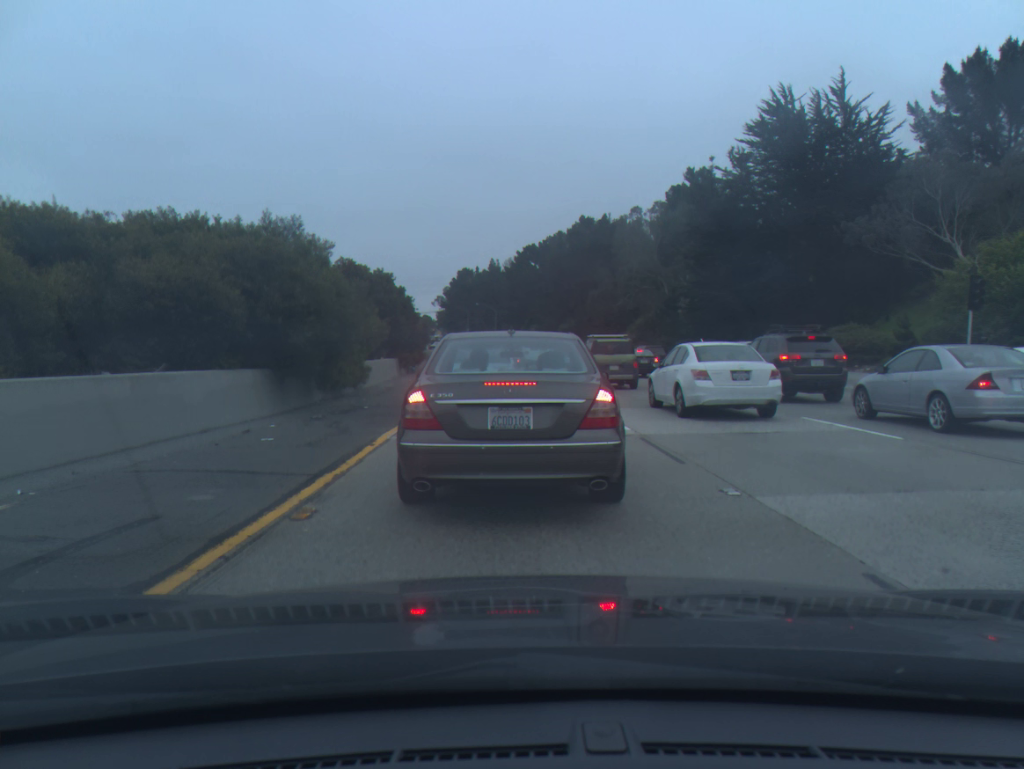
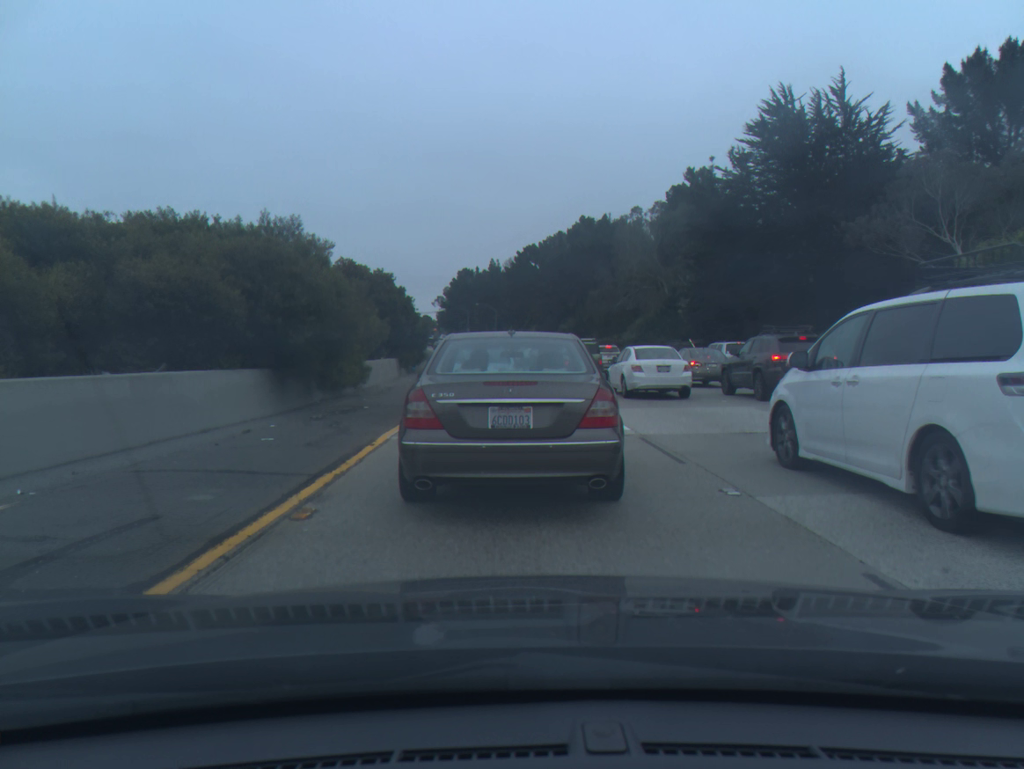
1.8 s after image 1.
(0.0, 0.0) m; 0°
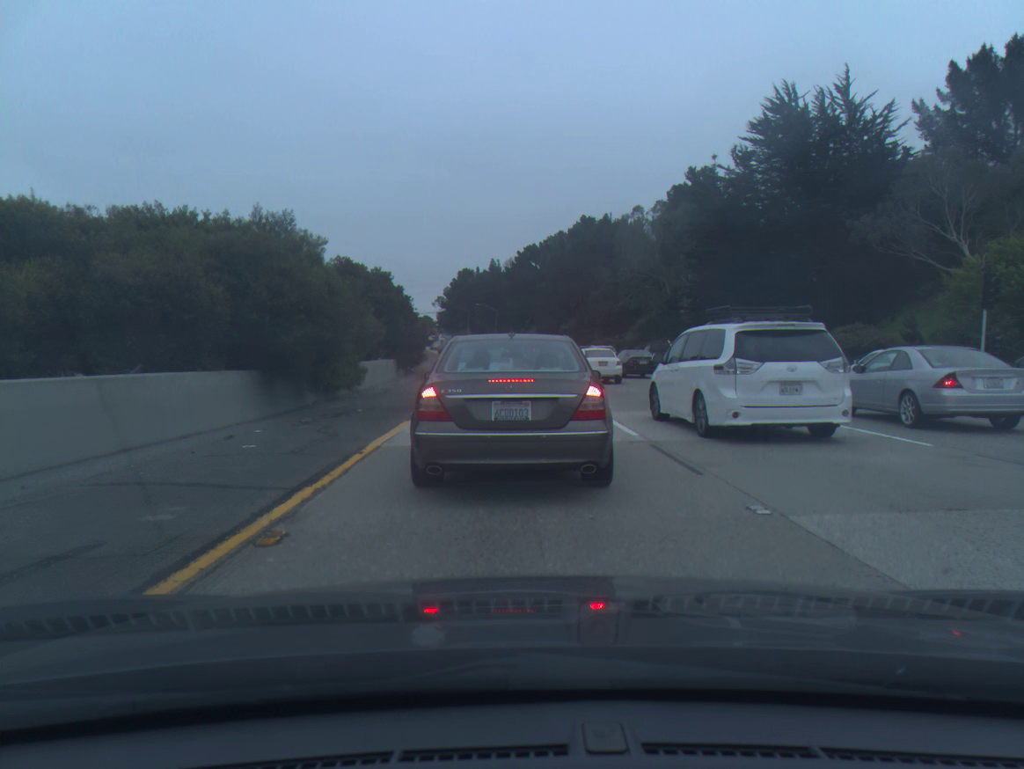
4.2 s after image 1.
(0.0, +0.8) m; 0°
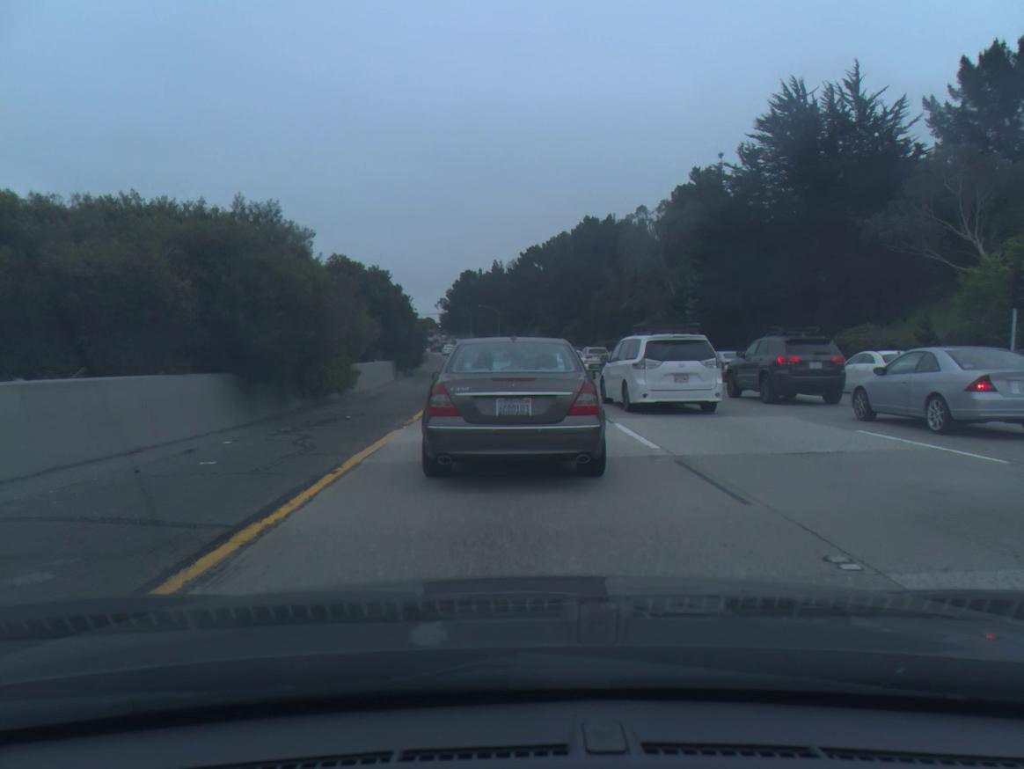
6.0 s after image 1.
(0.0, +1.5) m; 0°
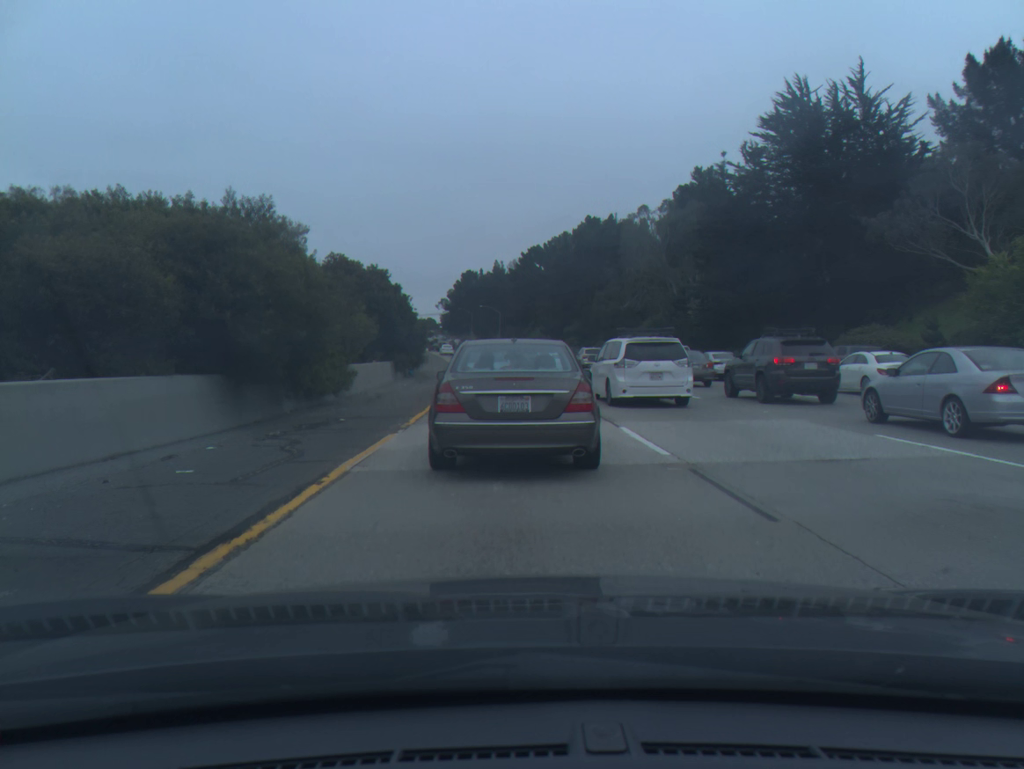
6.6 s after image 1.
(0.0, +0.6) m; 0°
